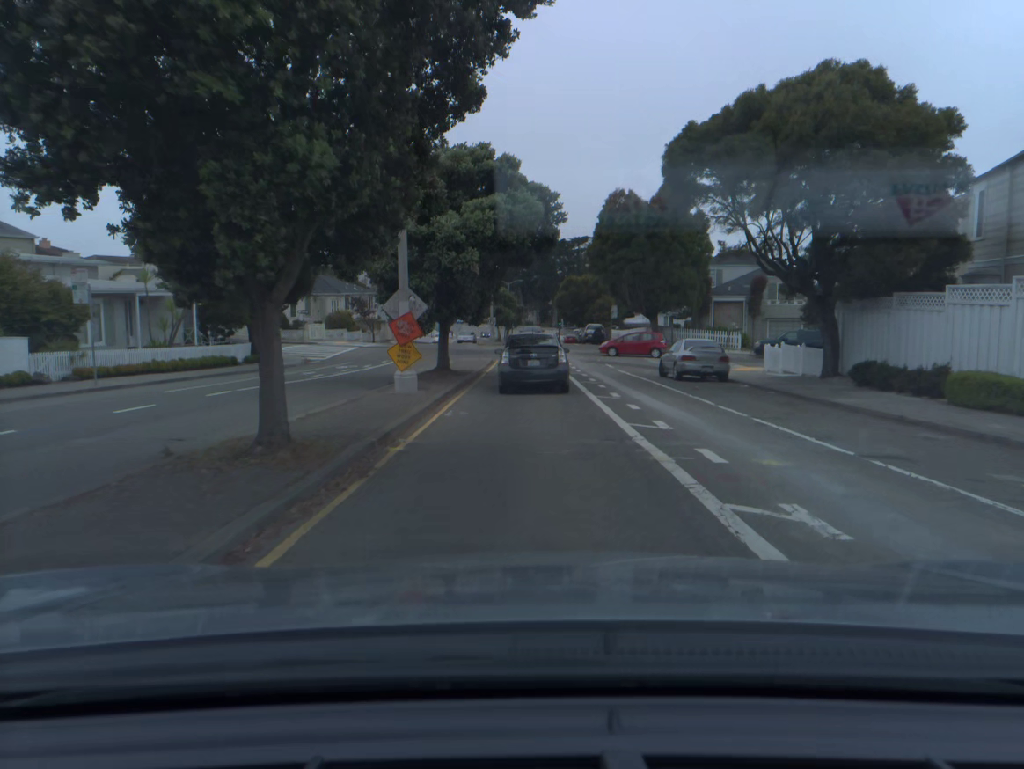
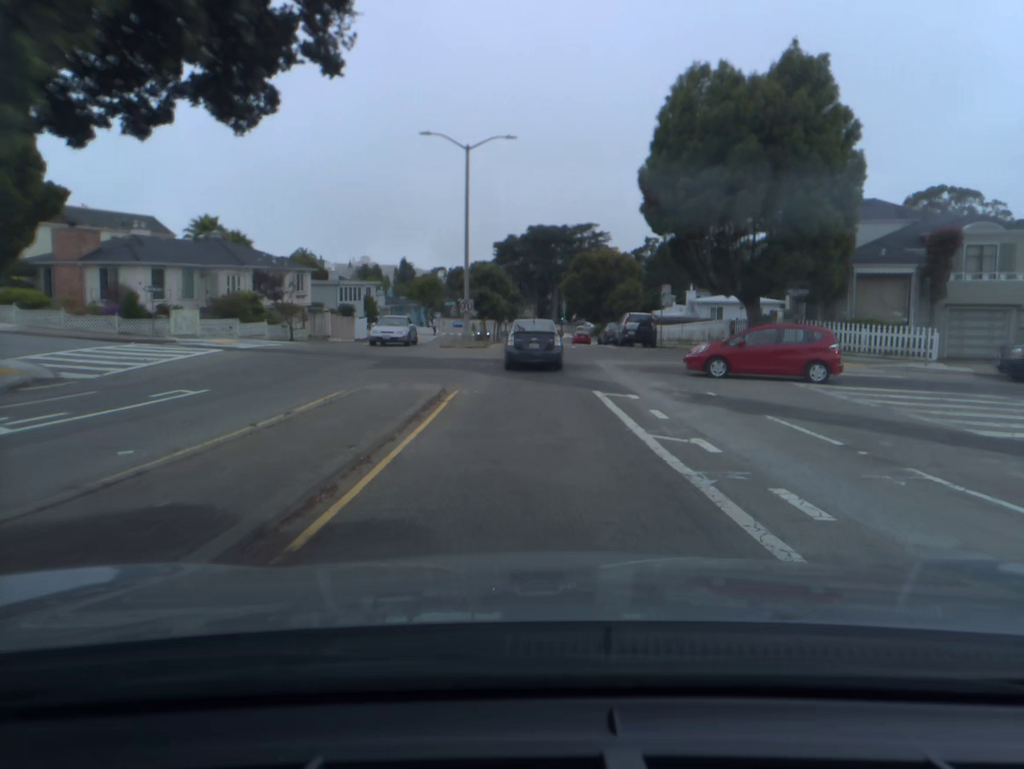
(+0.1, +25.8) m; +1°
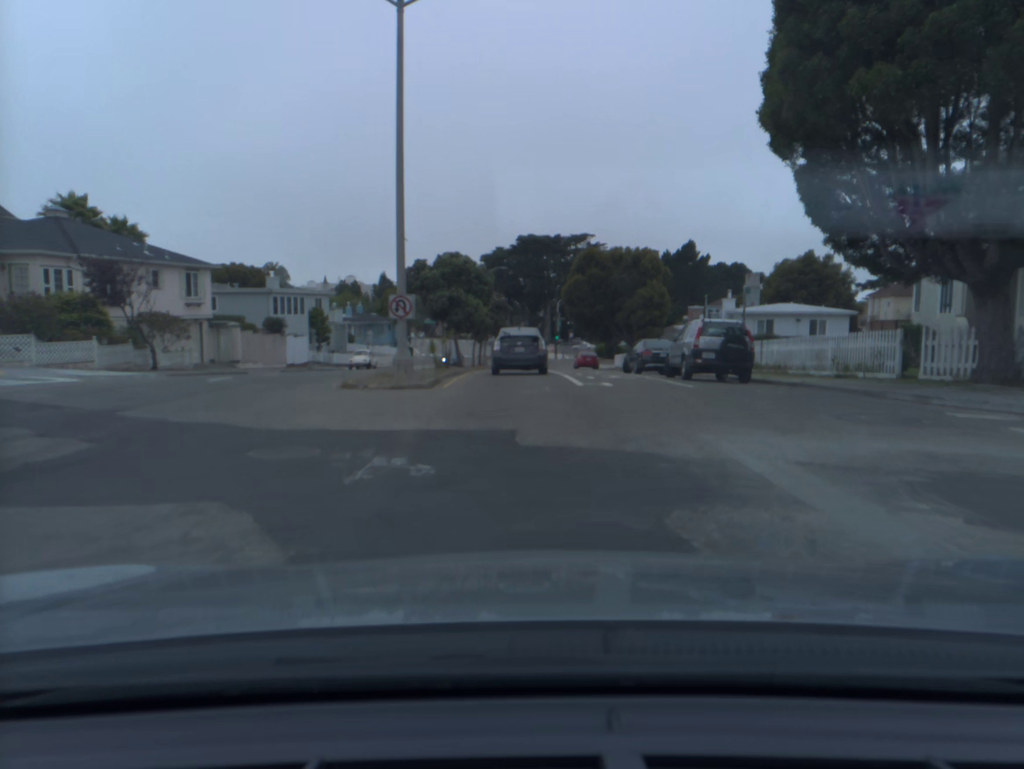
(+0.1, +17.4) m; +1°
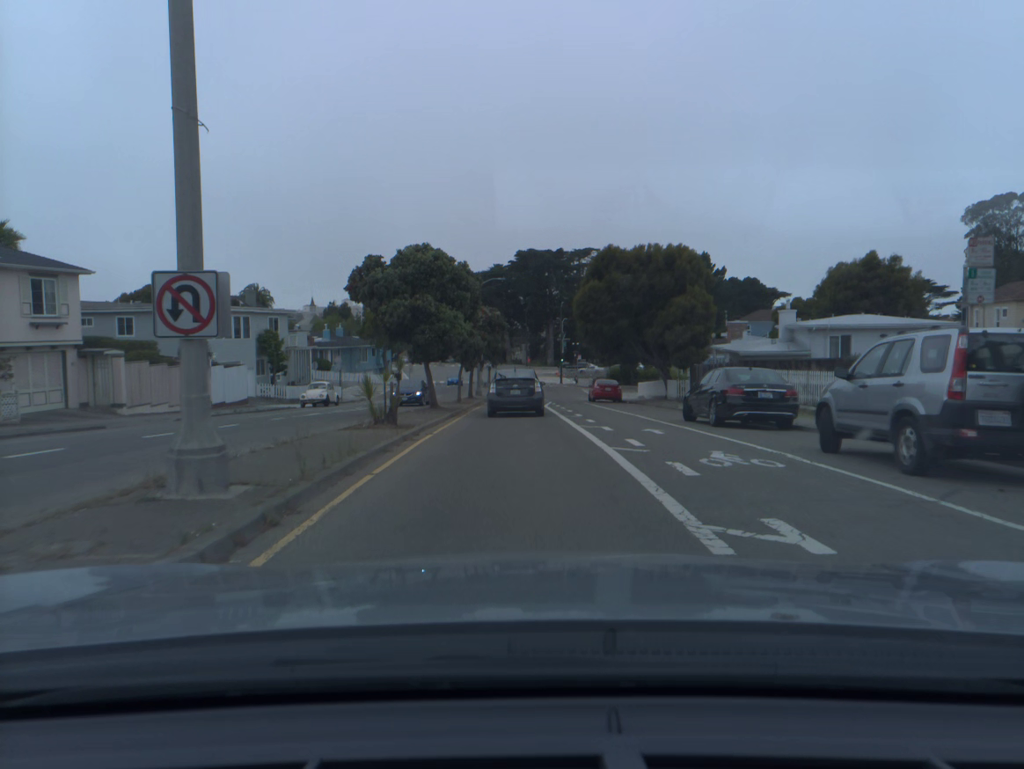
(0.0, +12.3) m; 0°
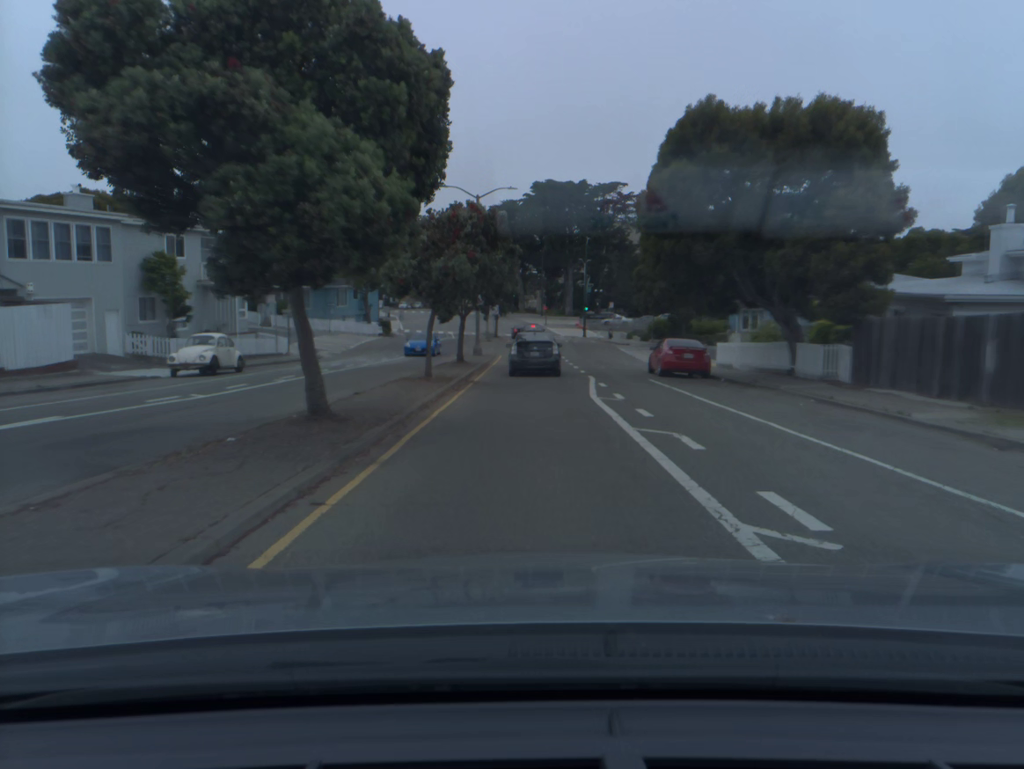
(-0.3, +18.6) m; -1°
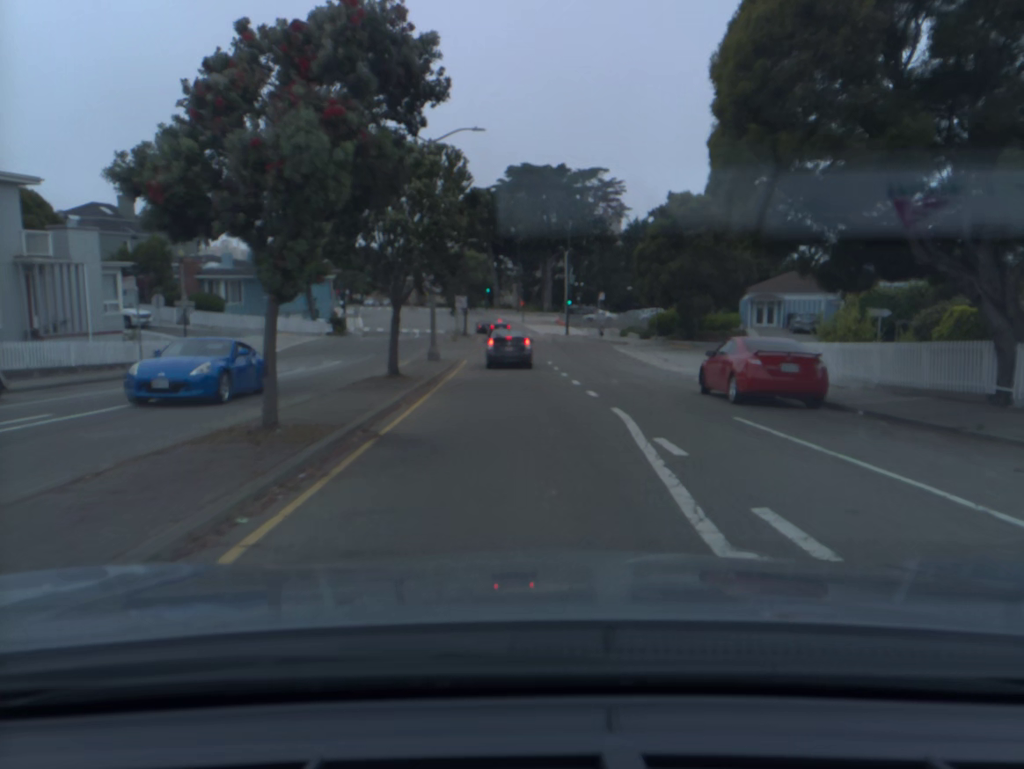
(+0.2, +12.7) m; +2°
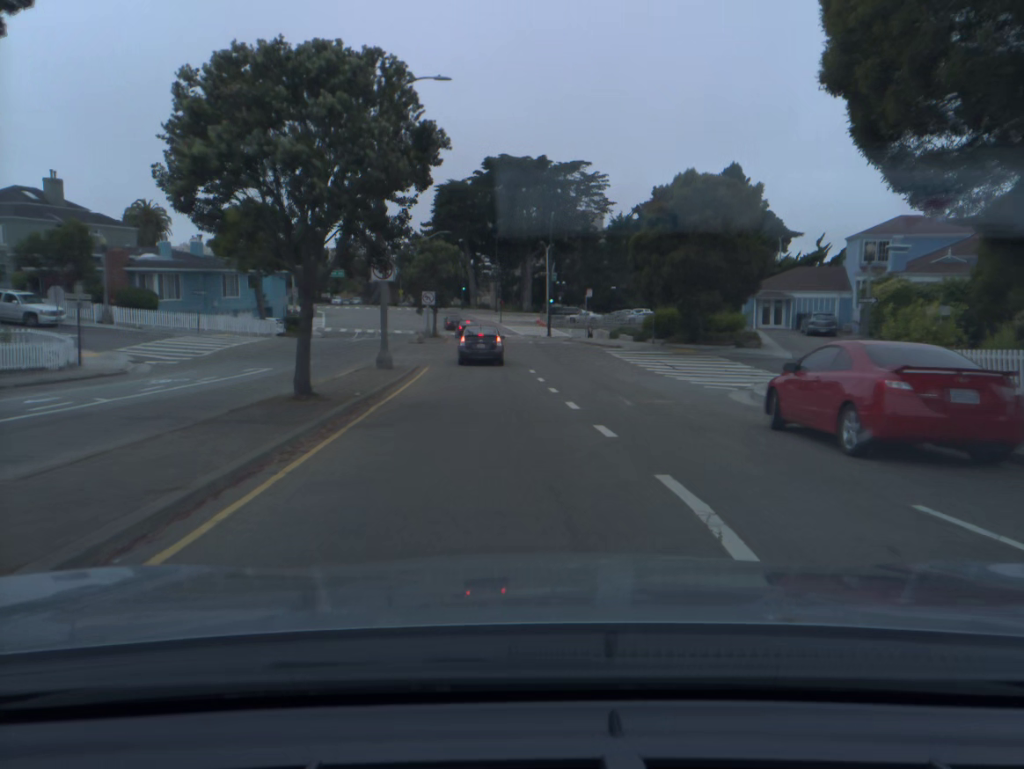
(+0.1, +6.5) m; +1°
